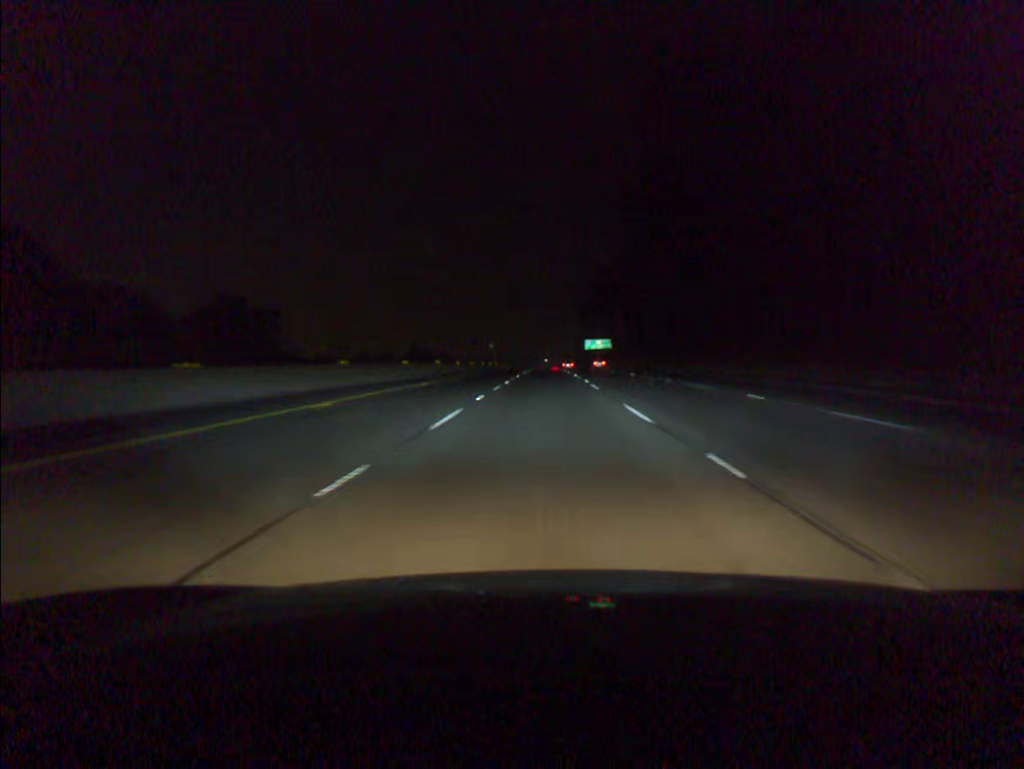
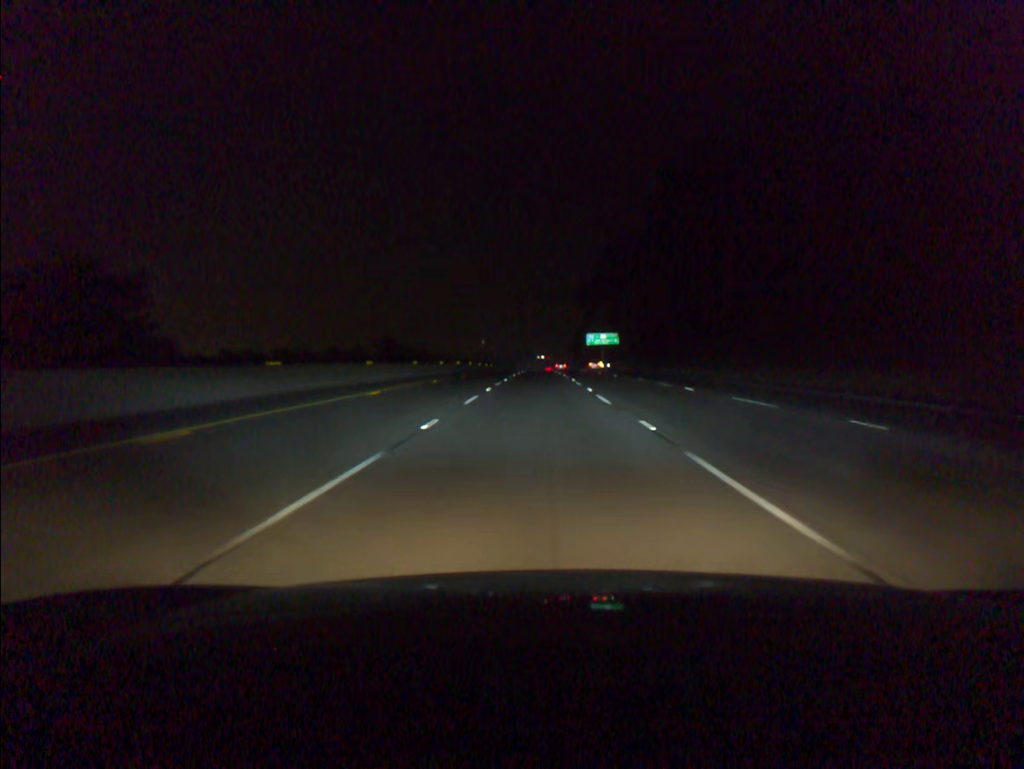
(+0.2, +36.9) m; 0°
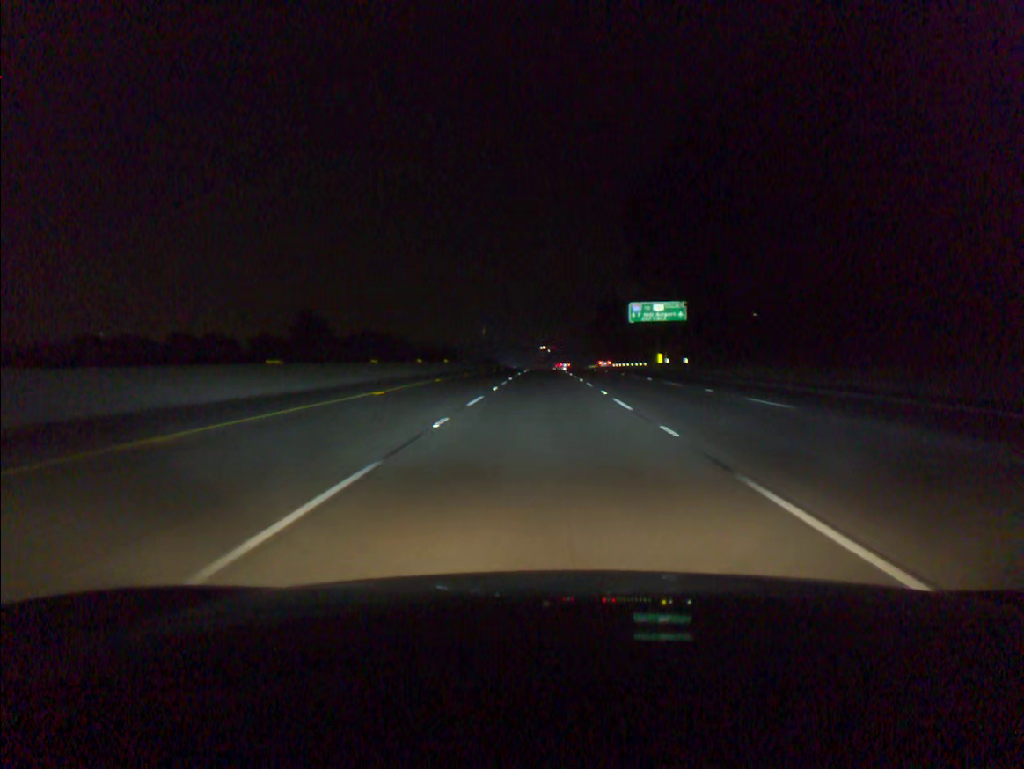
(-0.2, +73.8) m; 0°
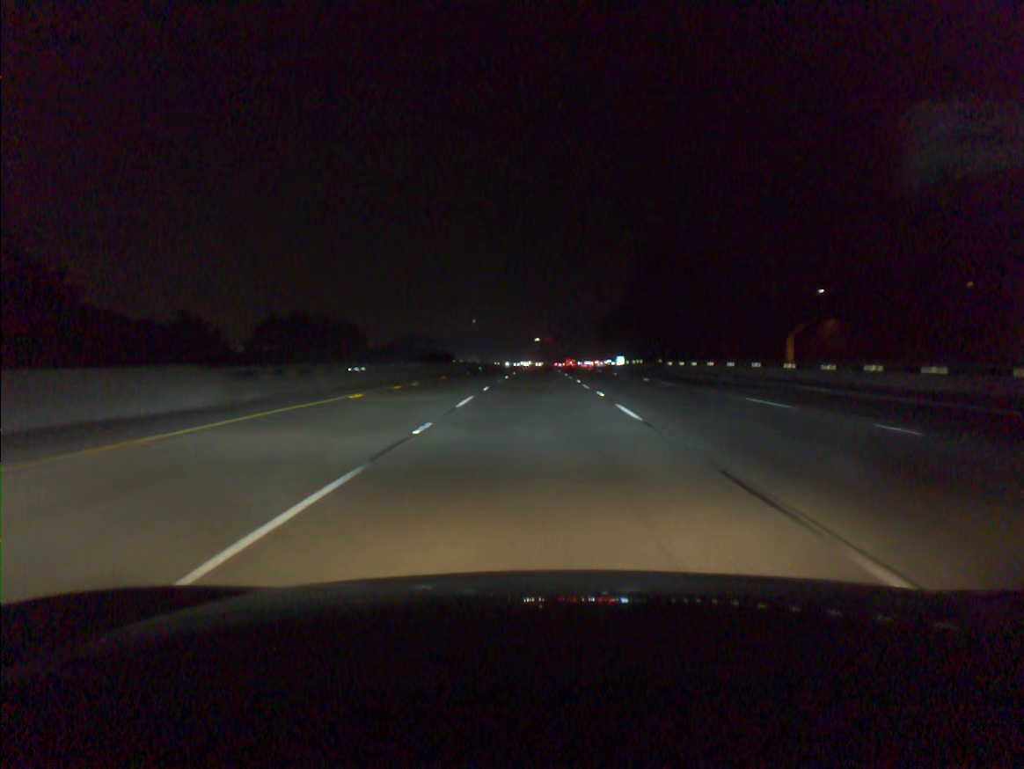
(+0.2, +73.6) m; 0°
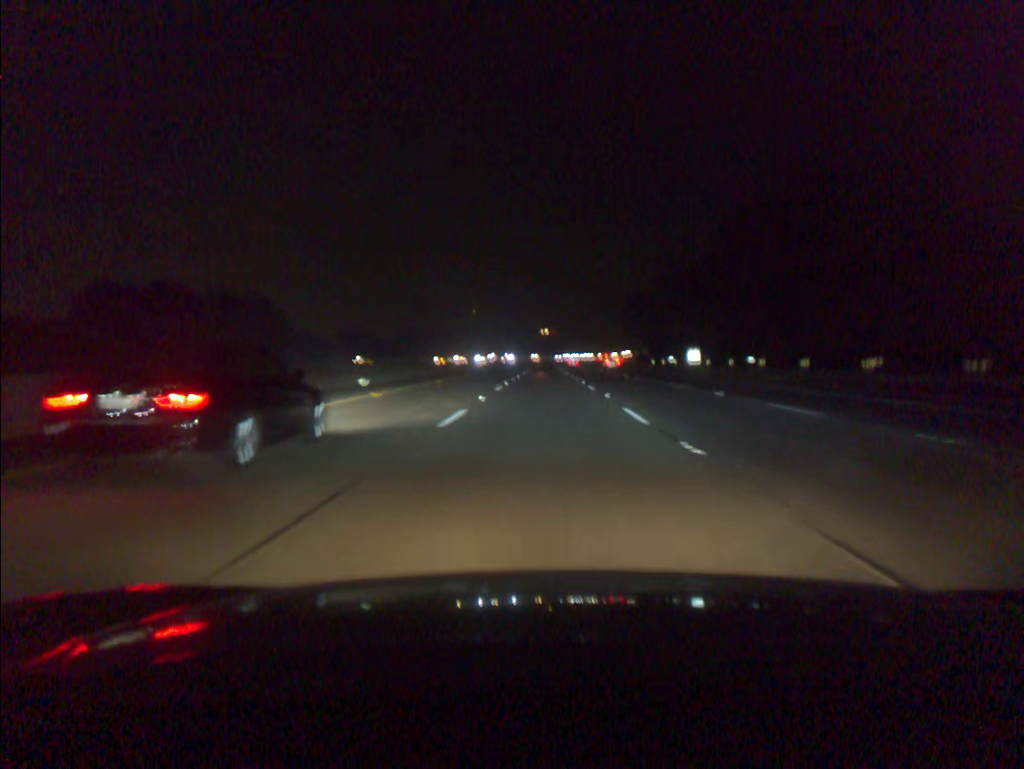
(-0.4, +73.5) m; 0°
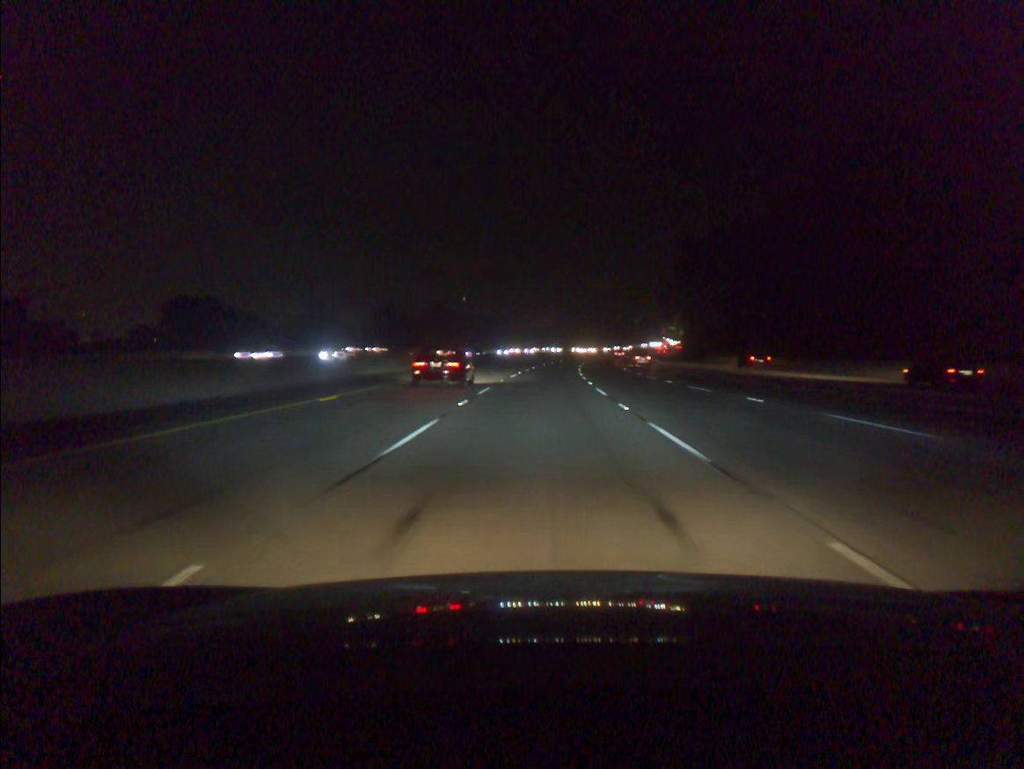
(+0.6, +92.2) m; 0°
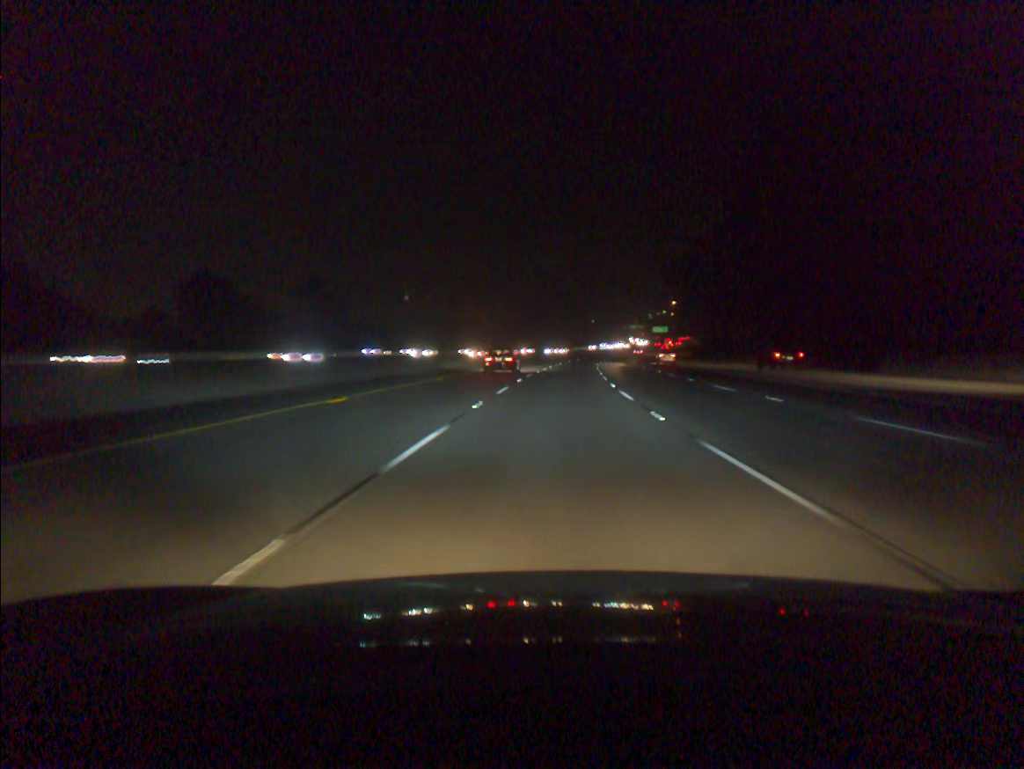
(+1.5, +73.9) m; +3°
